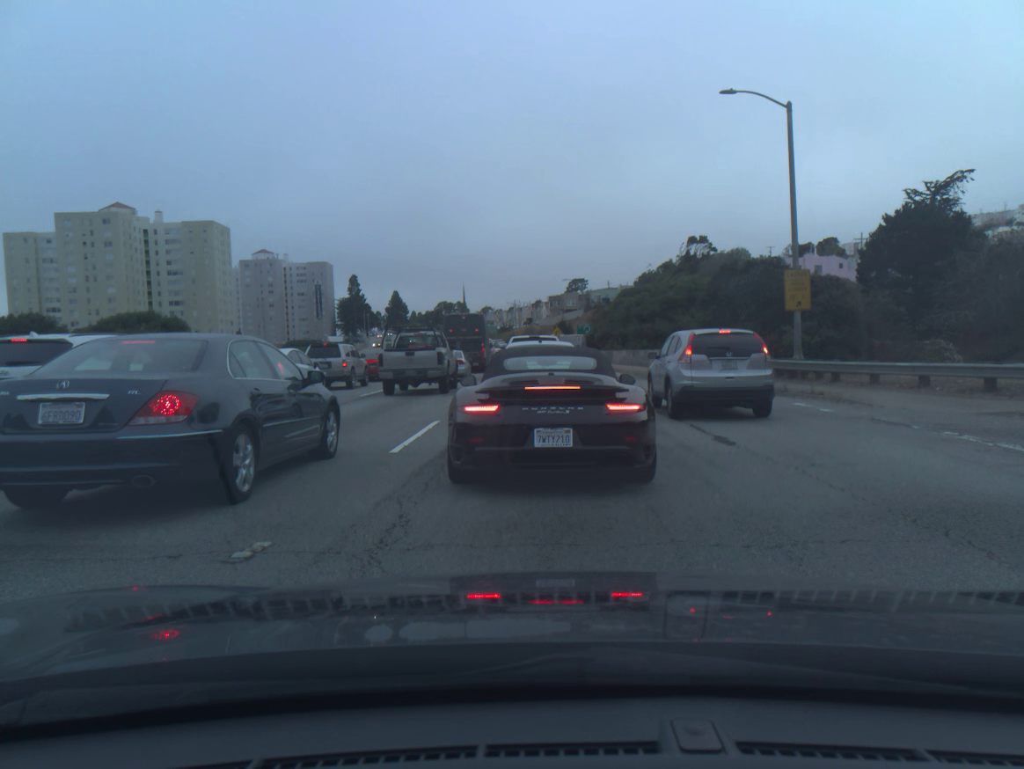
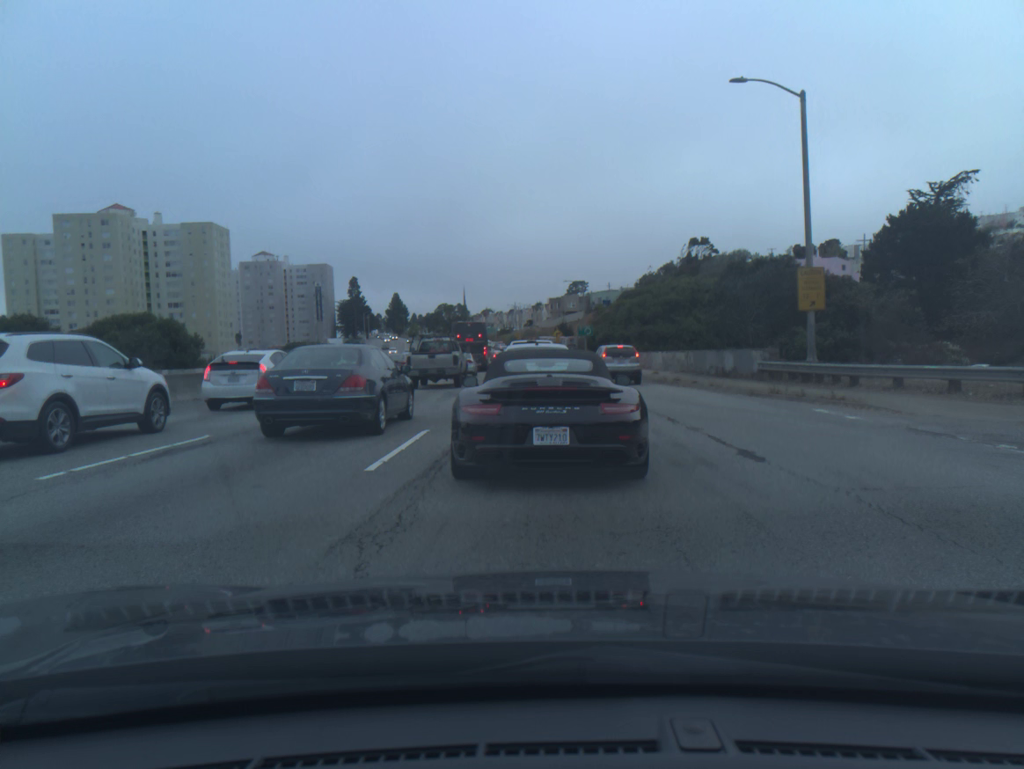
(0.0, +1.4) m; 0°
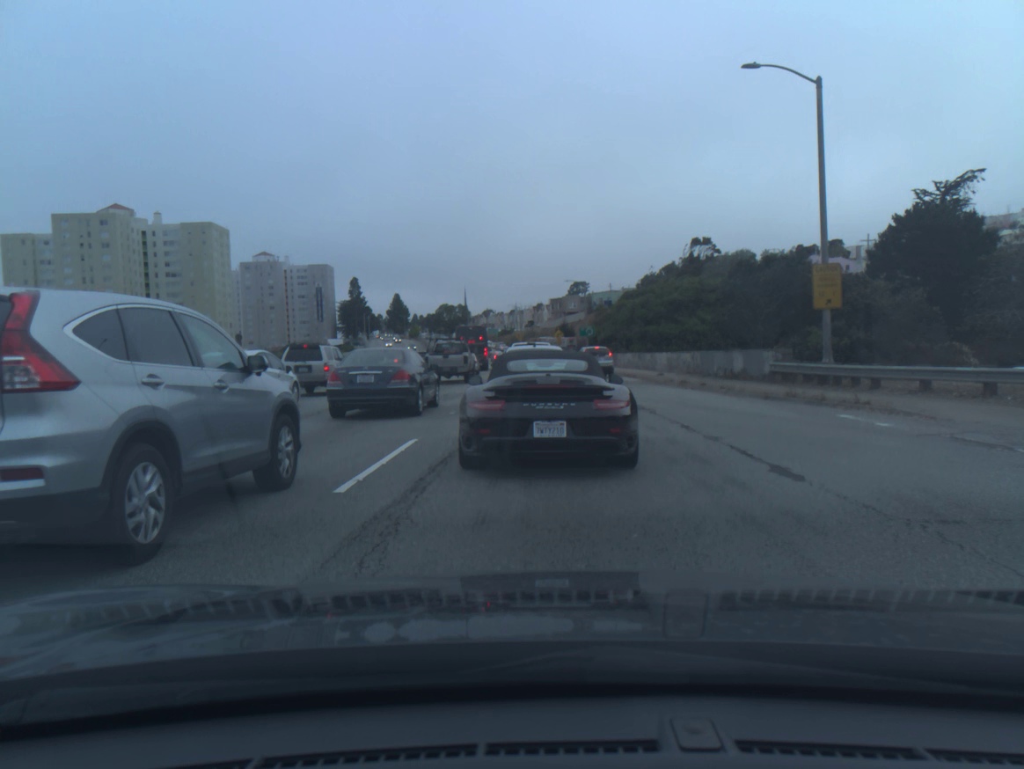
(0.0, +1.3) m; 0°
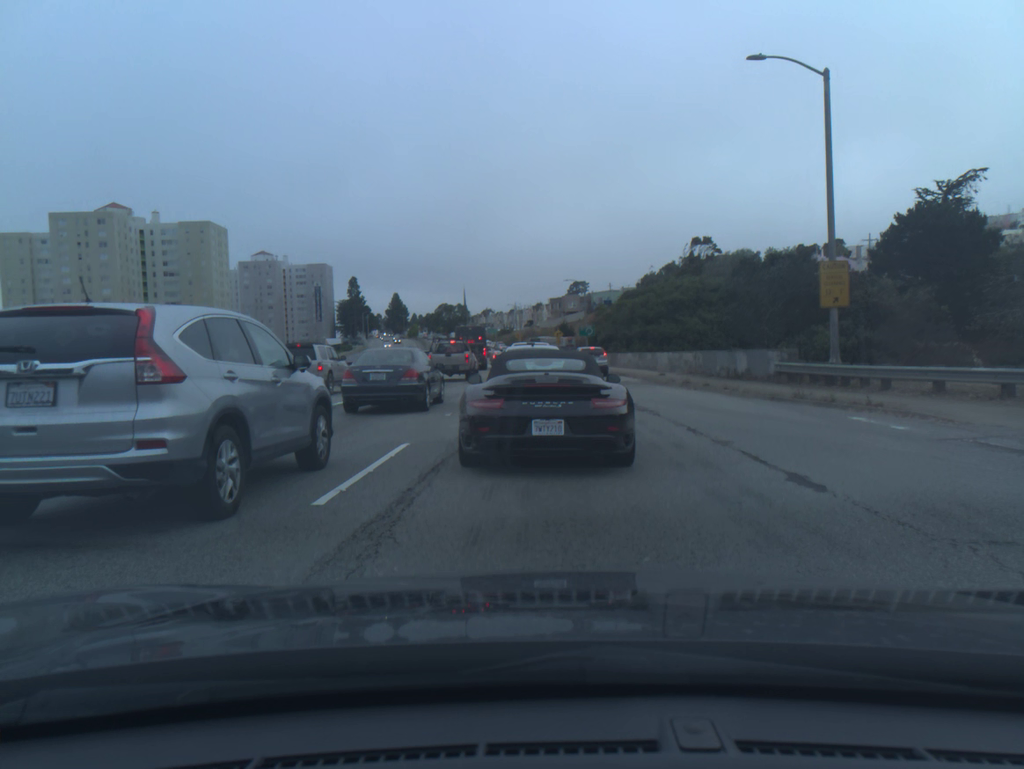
(0.0, +0.6) m; 0°
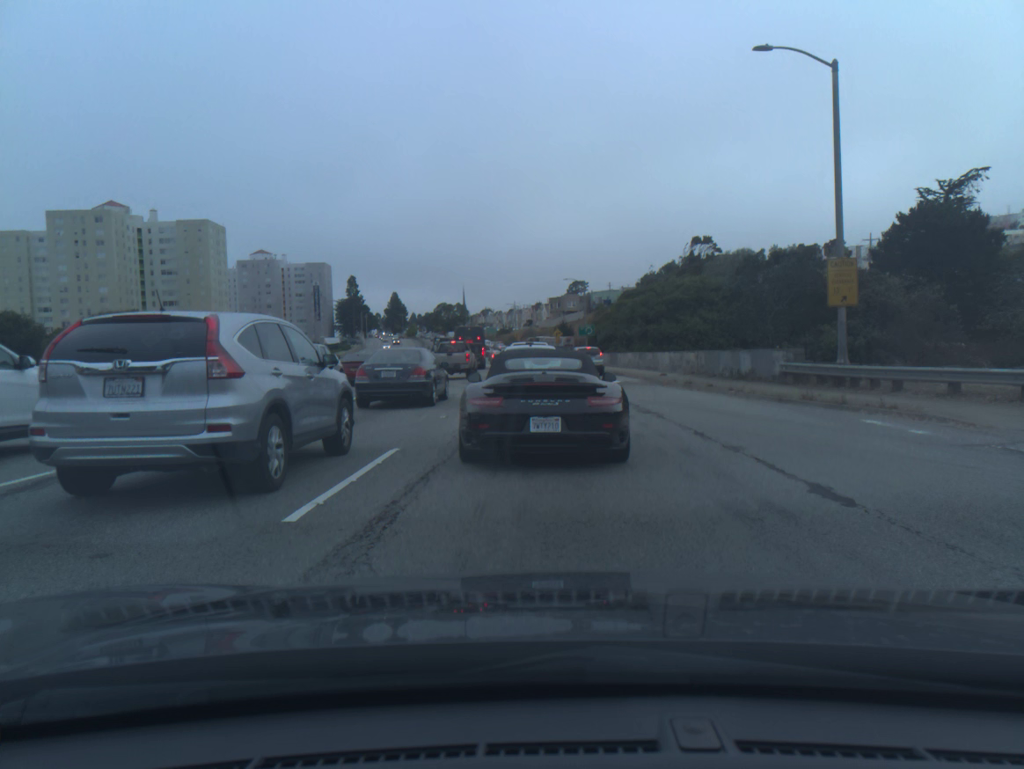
(0.0, +0.7) m; 0°
